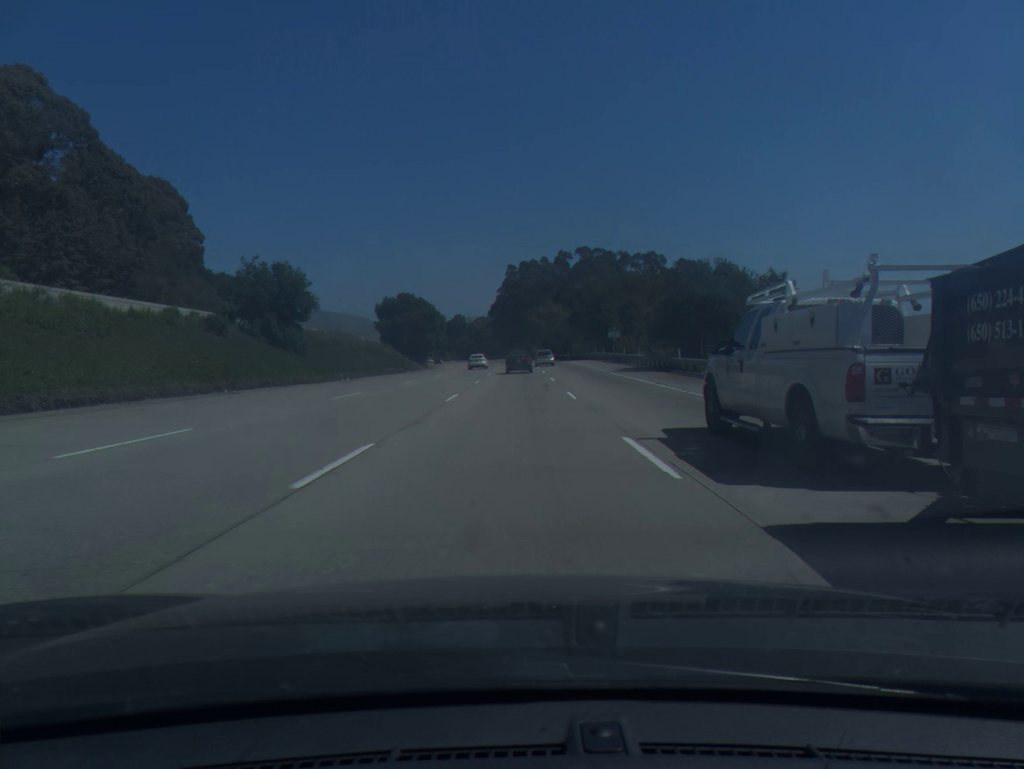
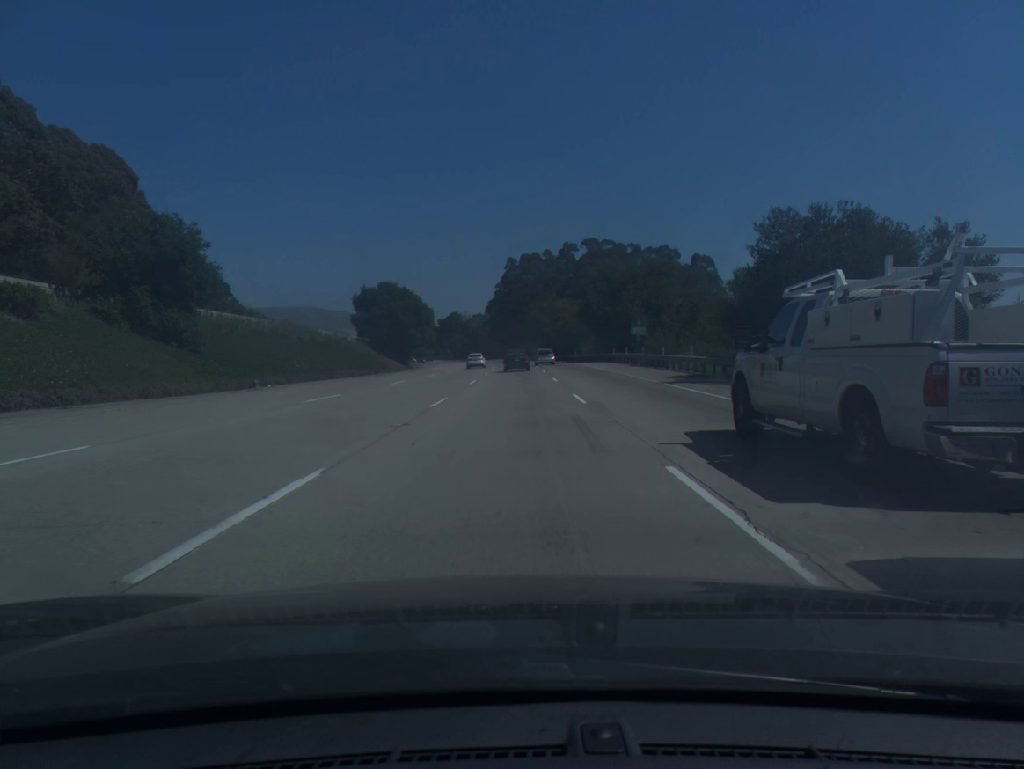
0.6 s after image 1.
(0.0, +17.8) m; 0°
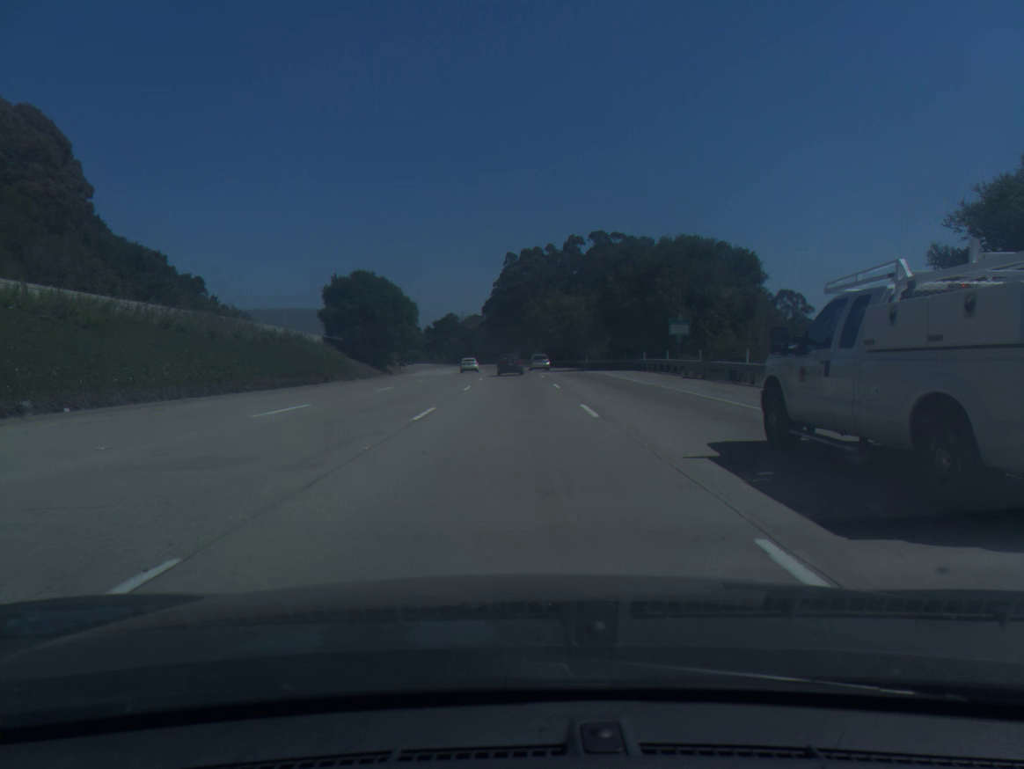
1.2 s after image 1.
(0.0, +17.8) m; 0°
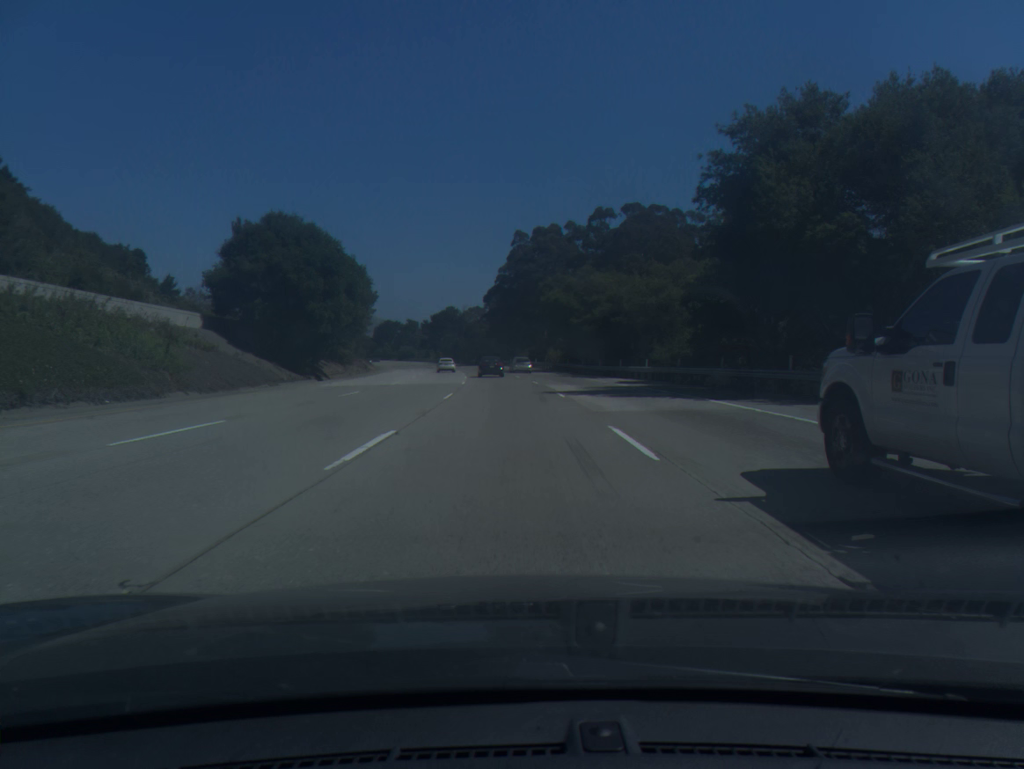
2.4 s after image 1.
(-0.1, +35.6) m; -1°
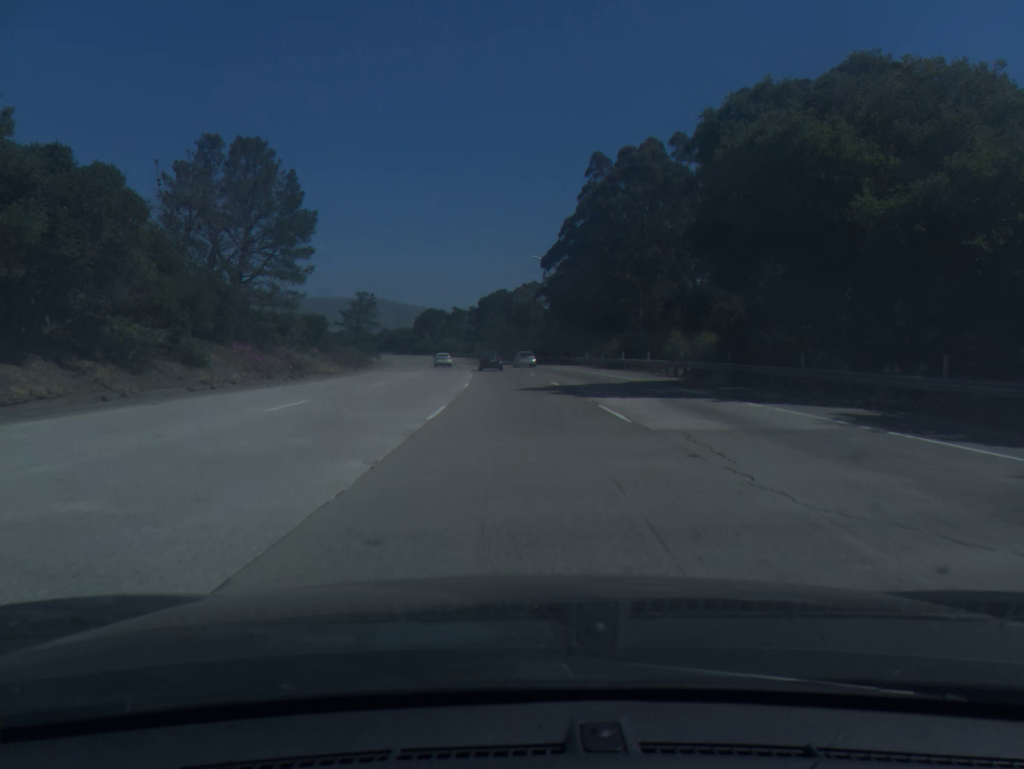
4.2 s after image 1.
(-1.8, +53.3) m; -4°
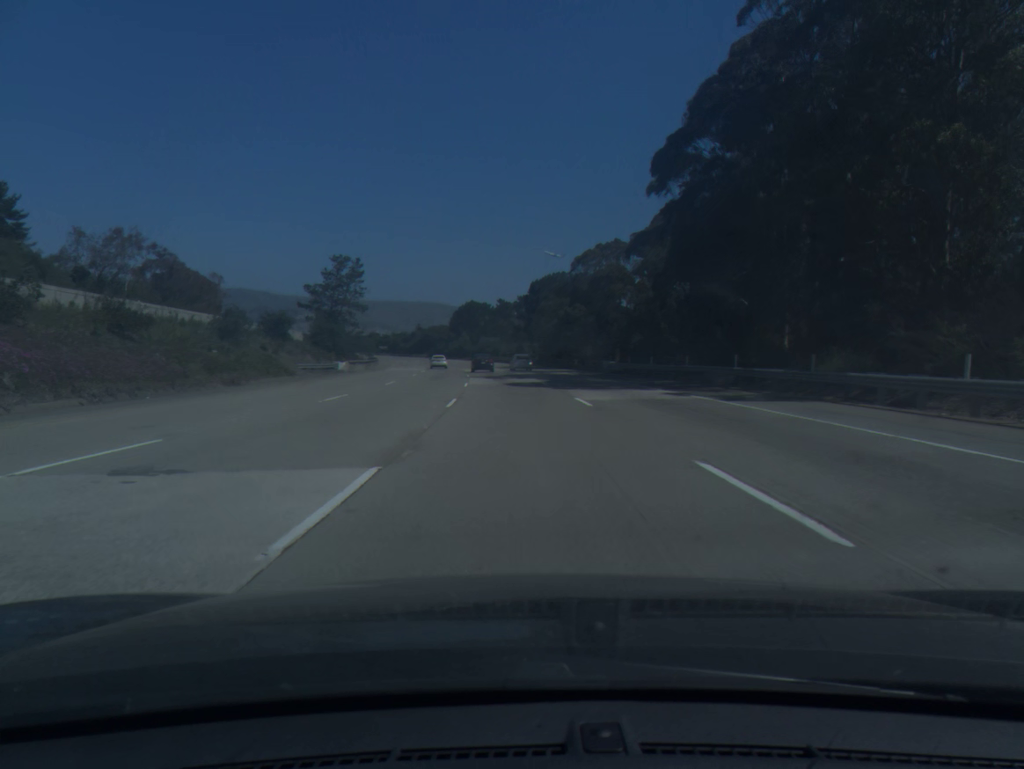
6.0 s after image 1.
(-1.8, +53.4) m; -4°
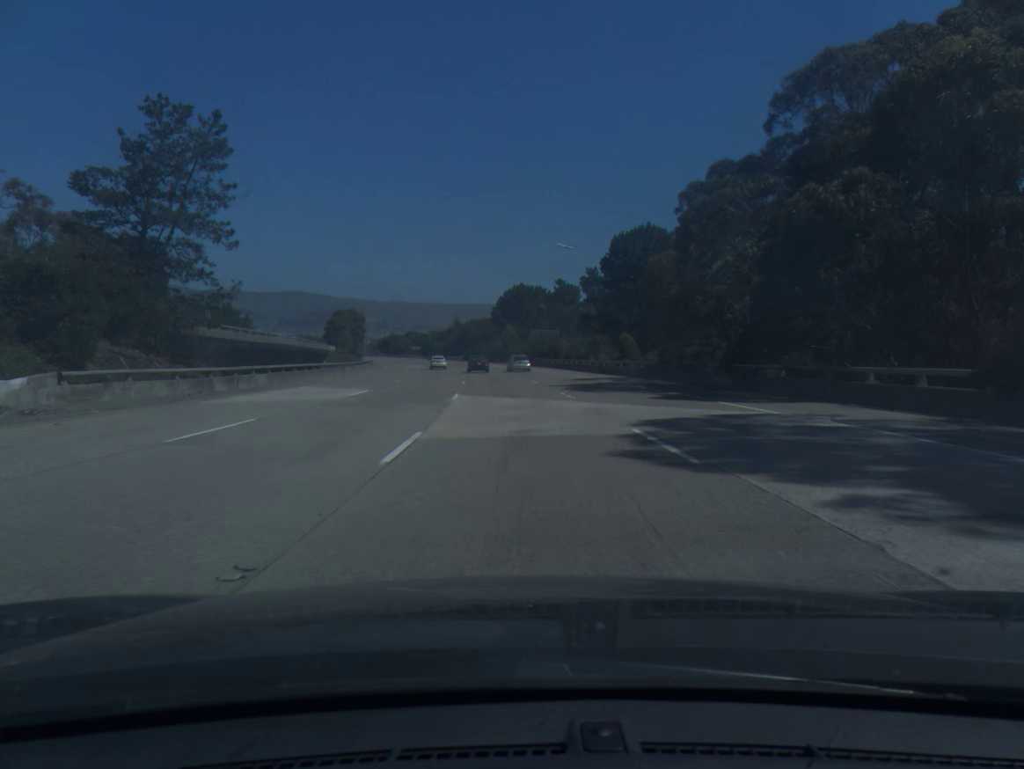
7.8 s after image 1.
(-2.0, +54.1) m; -4°
